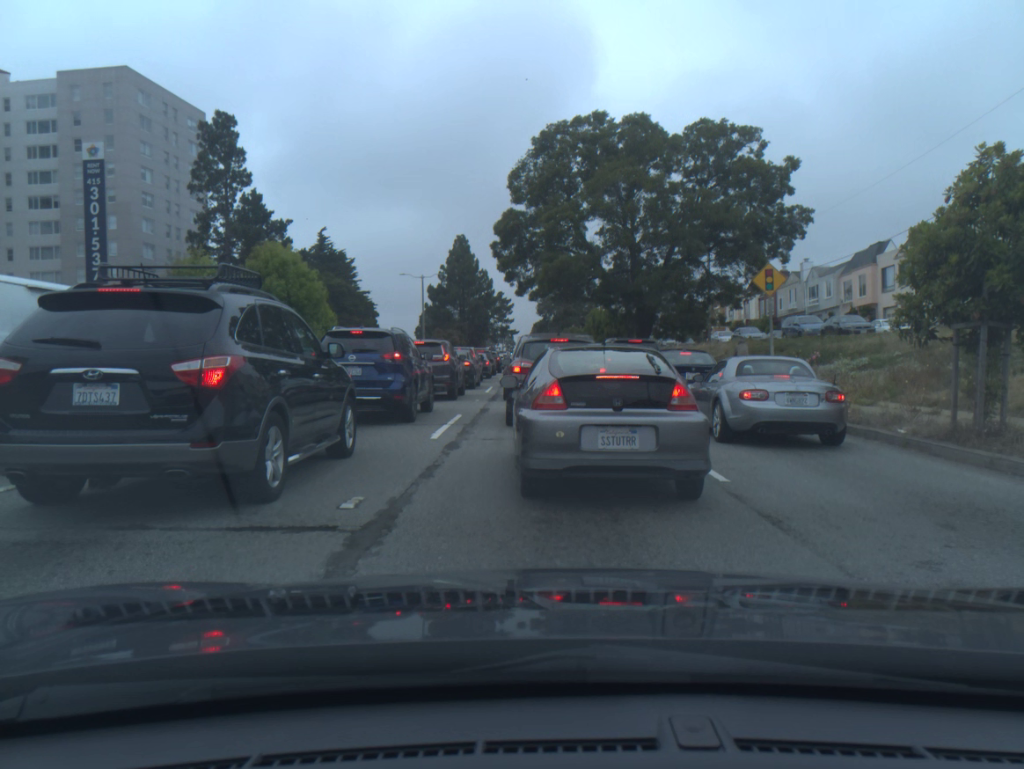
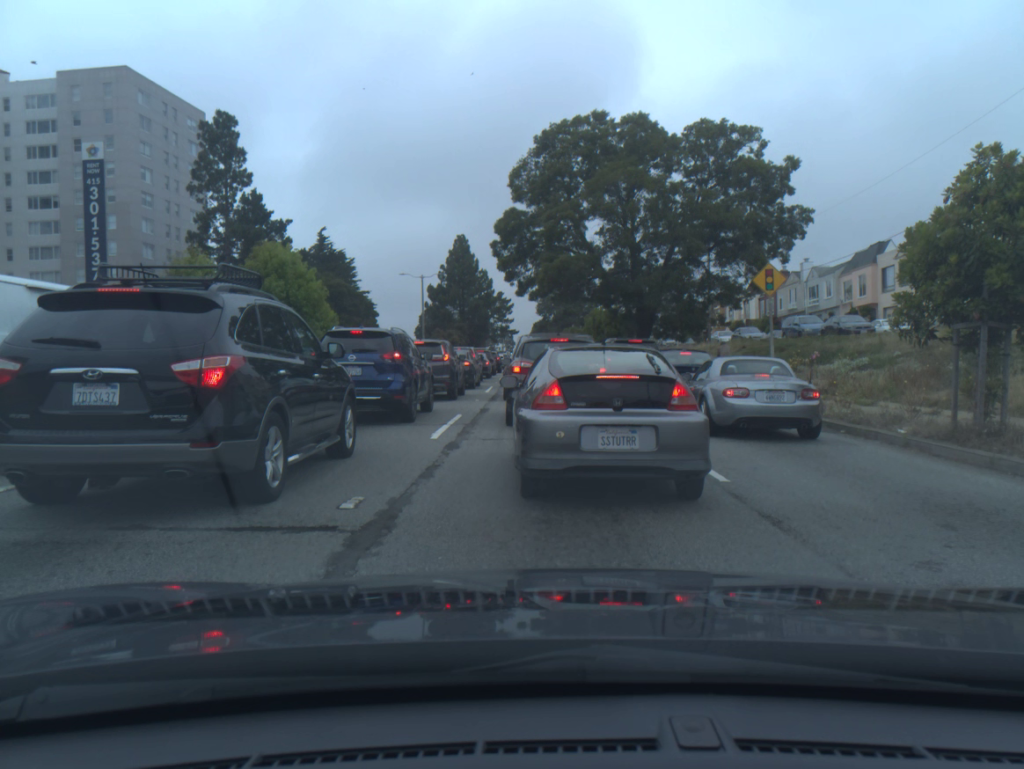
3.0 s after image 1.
(0.0, 0.0) m; 0°
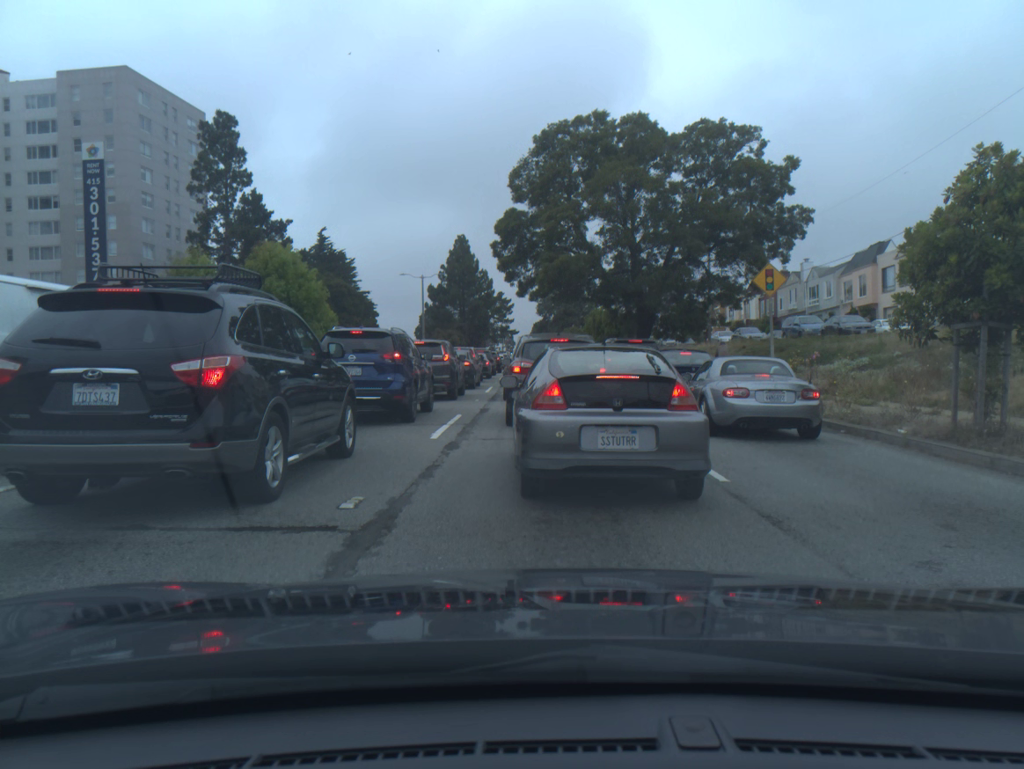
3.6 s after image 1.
(0.0, 0.0) m; 0°
